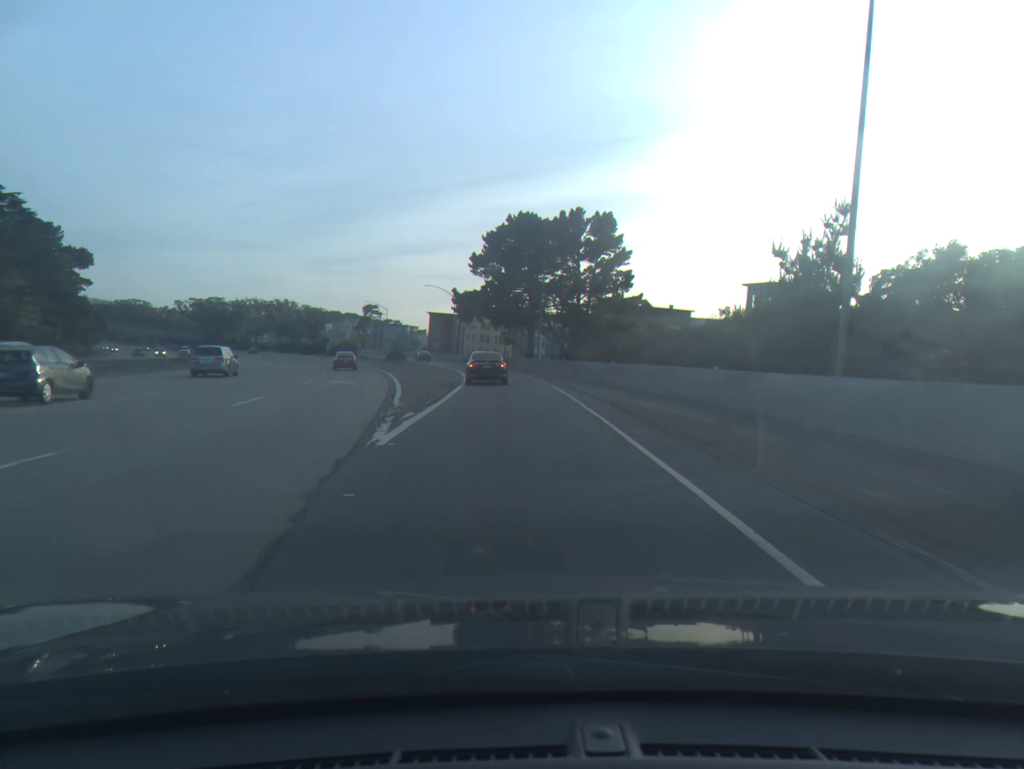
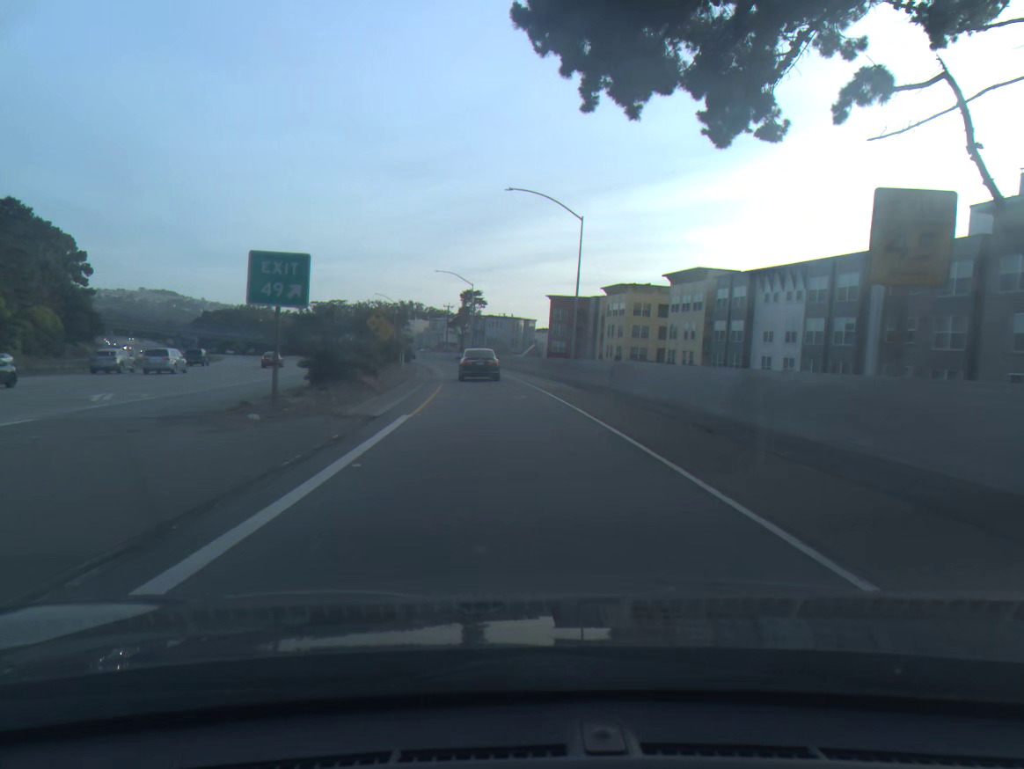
(-5.2, +76.6) m; -10°
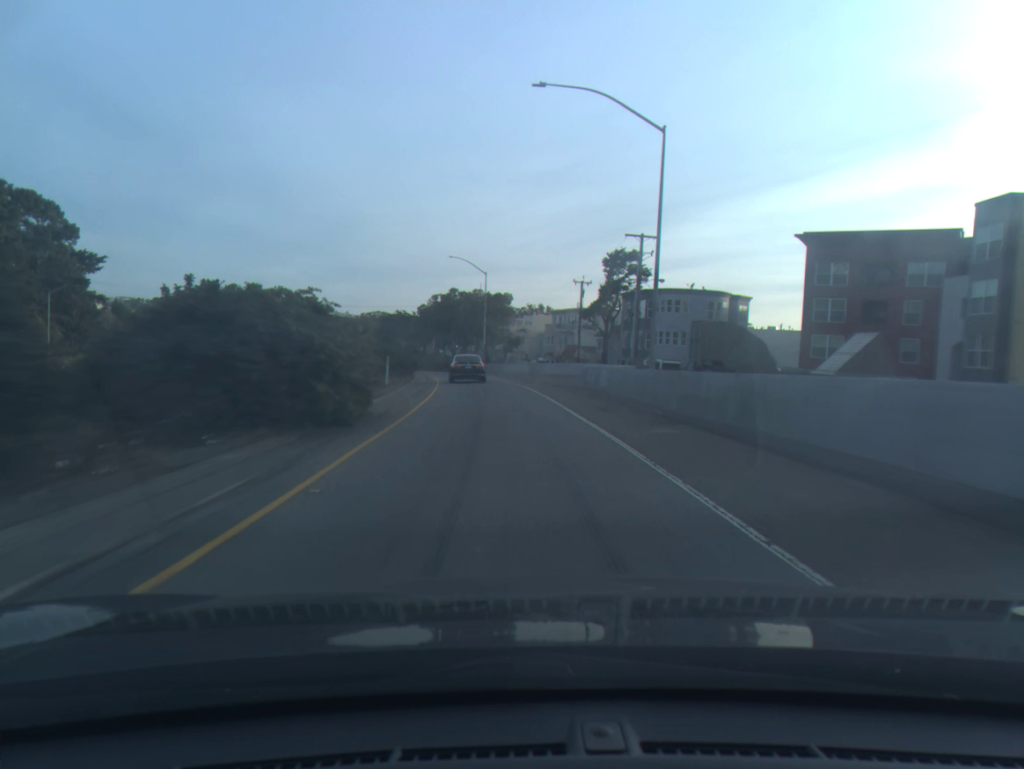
(-6.1, +72.8) m; -10°
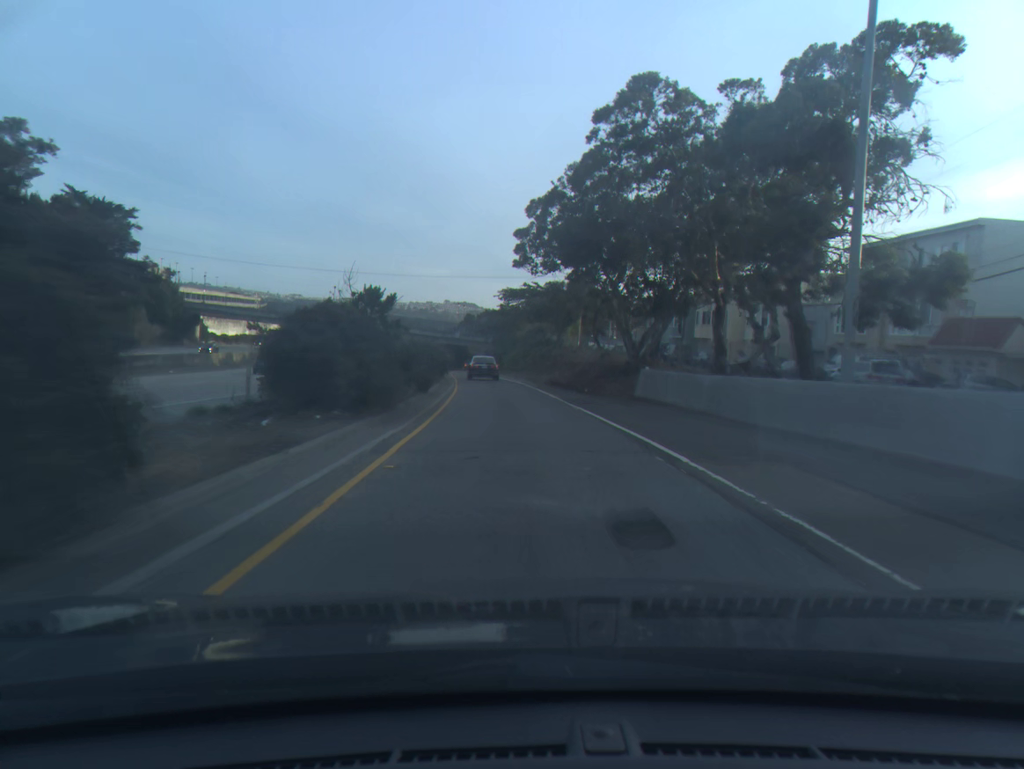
(-6.8, +70.8) m; -11°
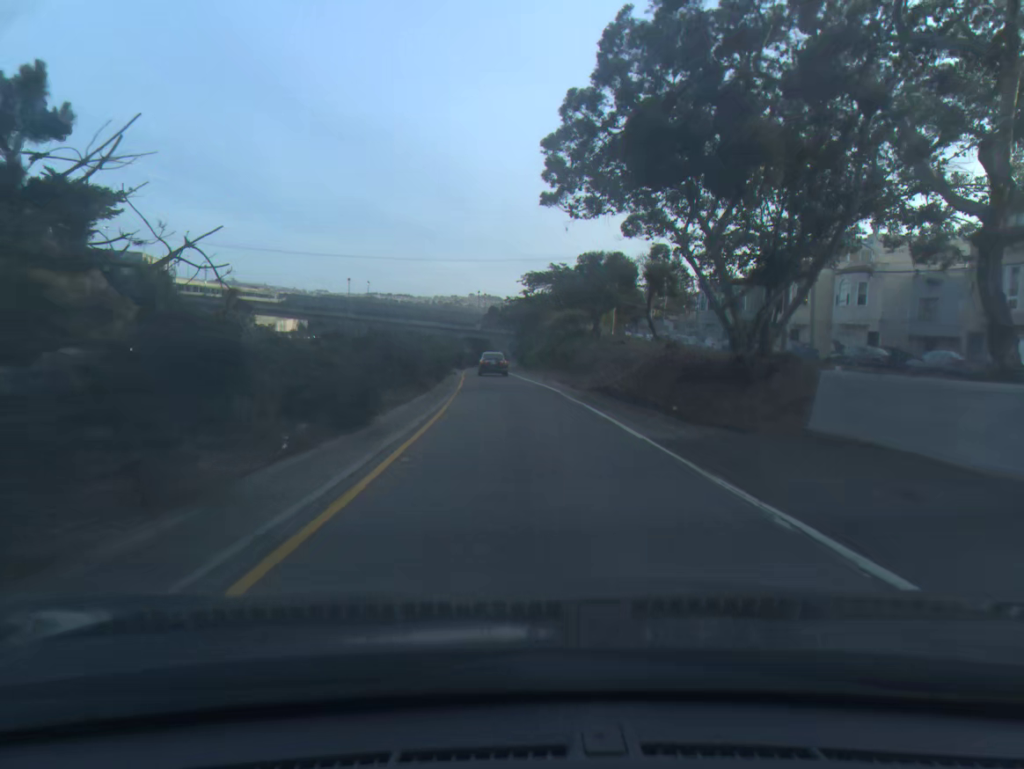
(-0.2, +14.1) m; -2°
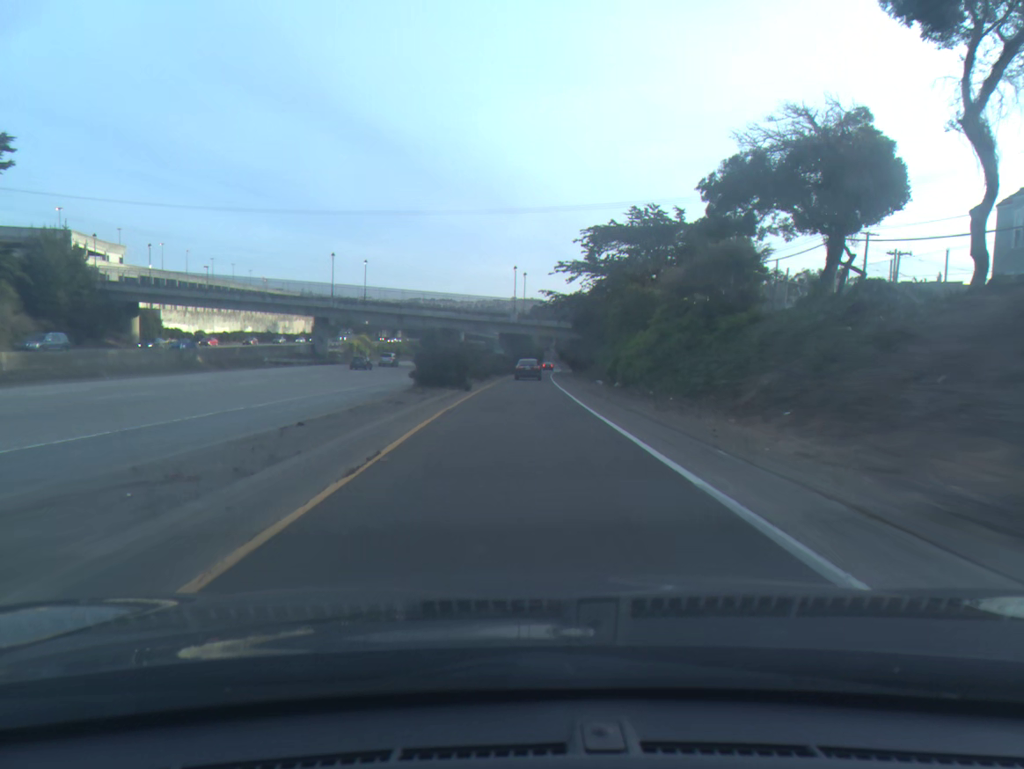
(-1.4, +43.6) m; -3°
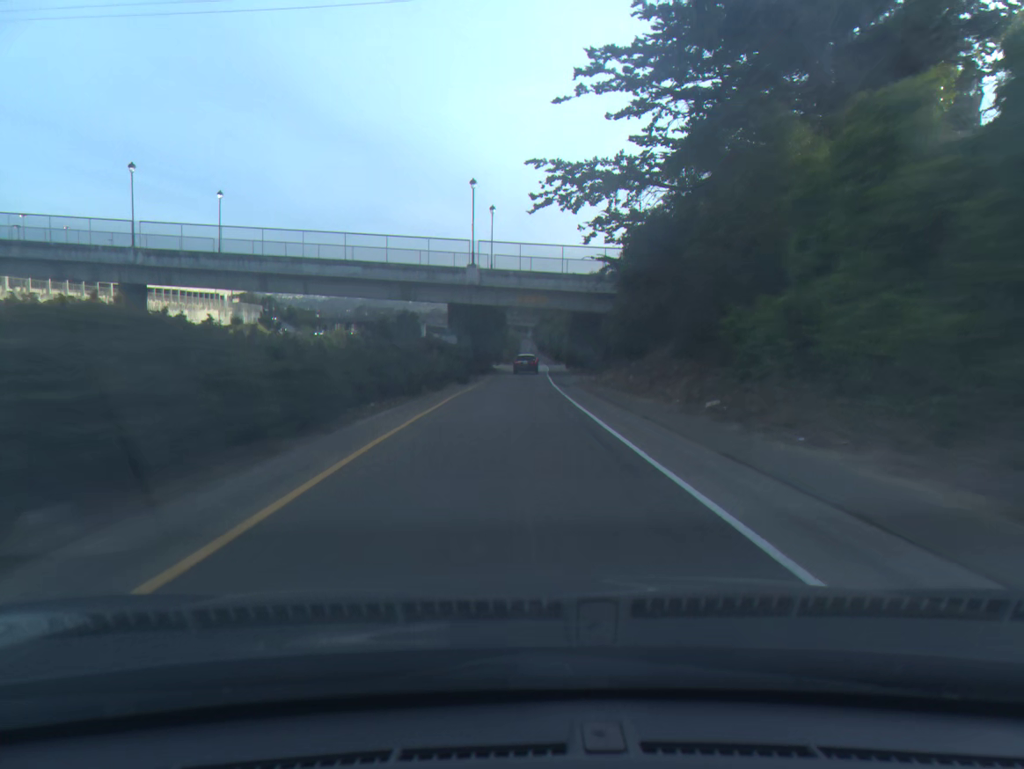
(+0.5, +45.4) m; +2°
